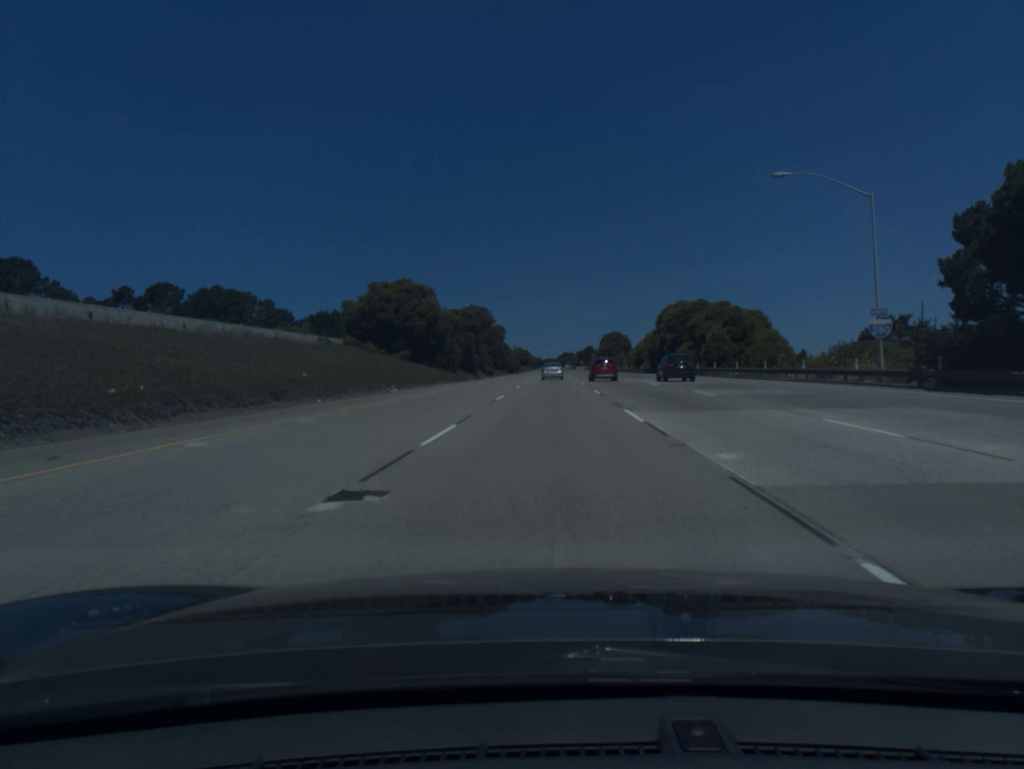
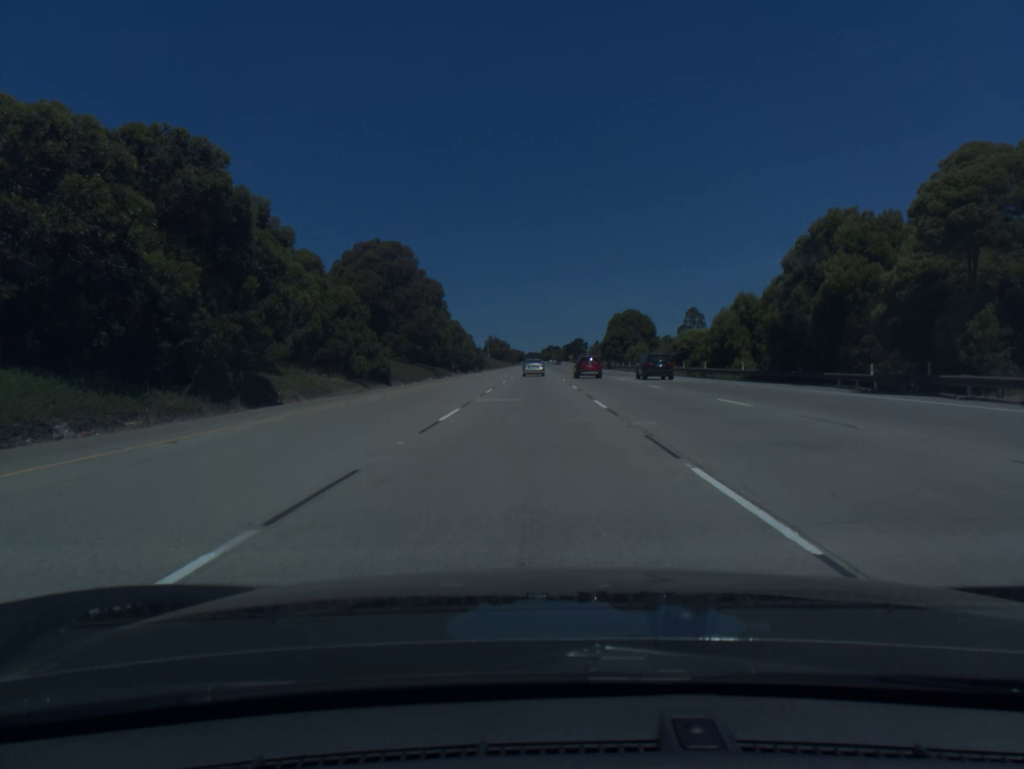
(+1.3, +68.7) m; +1°
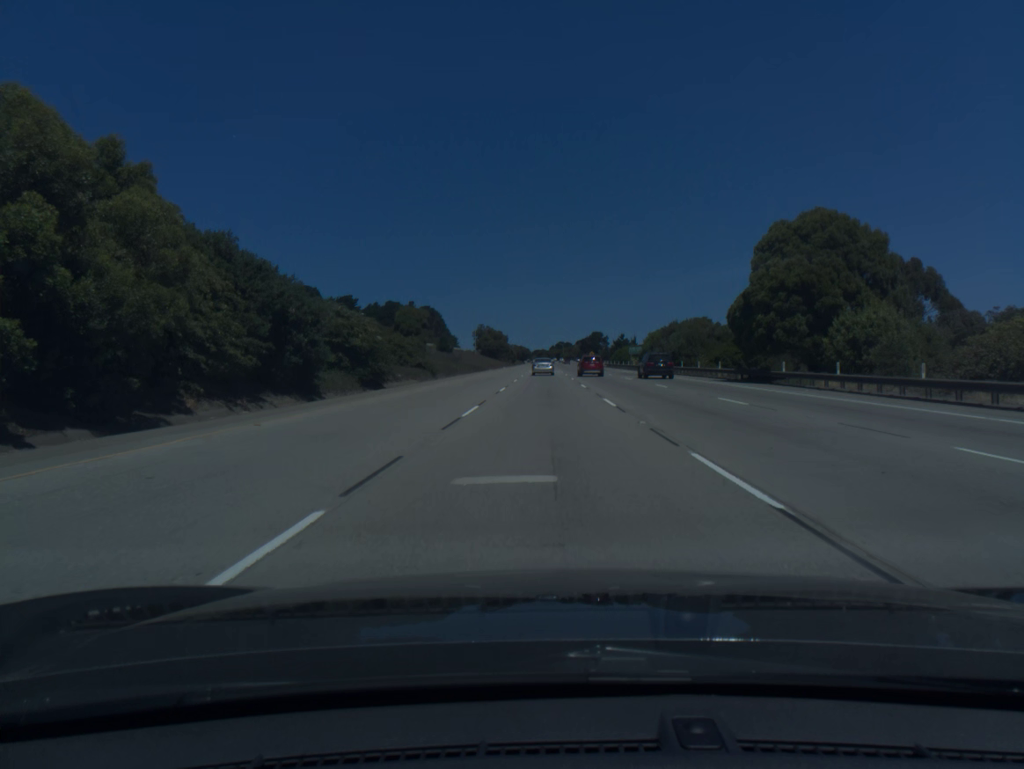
(-0.7, +86.1) m; -1°
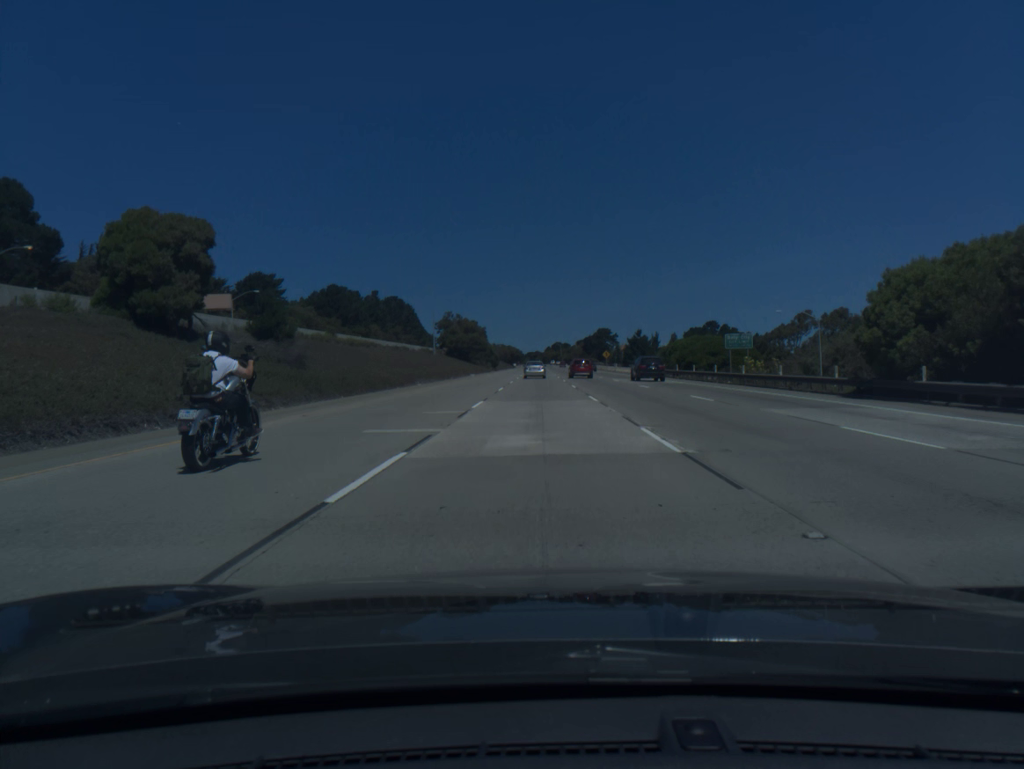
(+0.2, +69.3) m; 0°
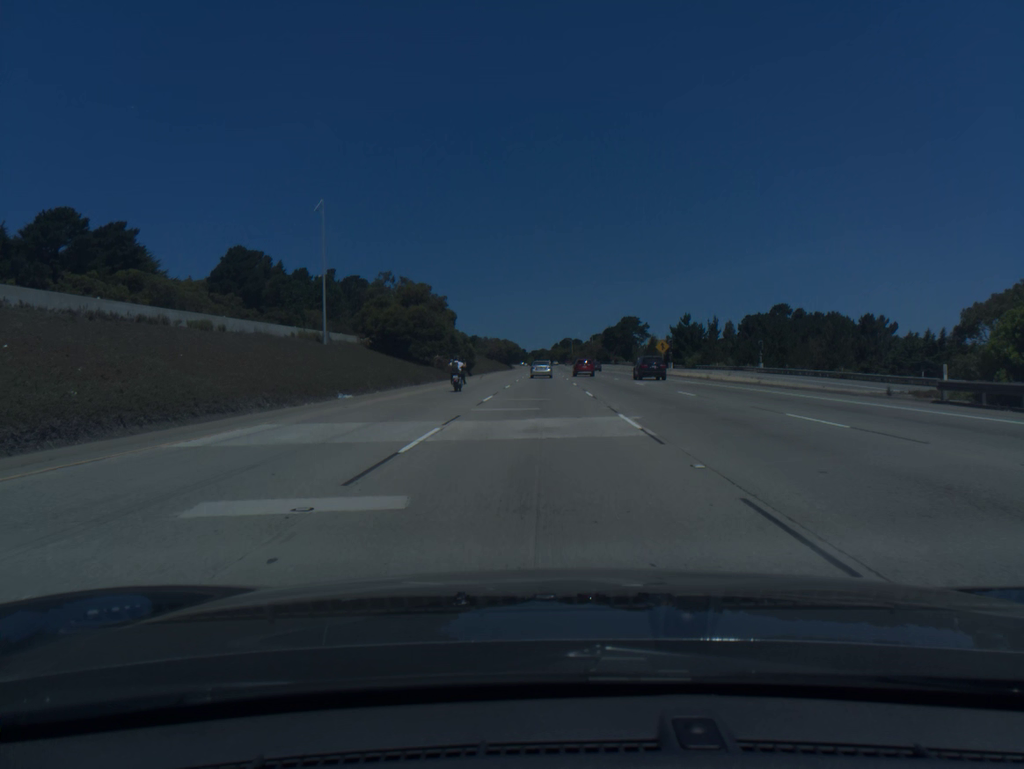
(-0.2, +69.3) m; 0°
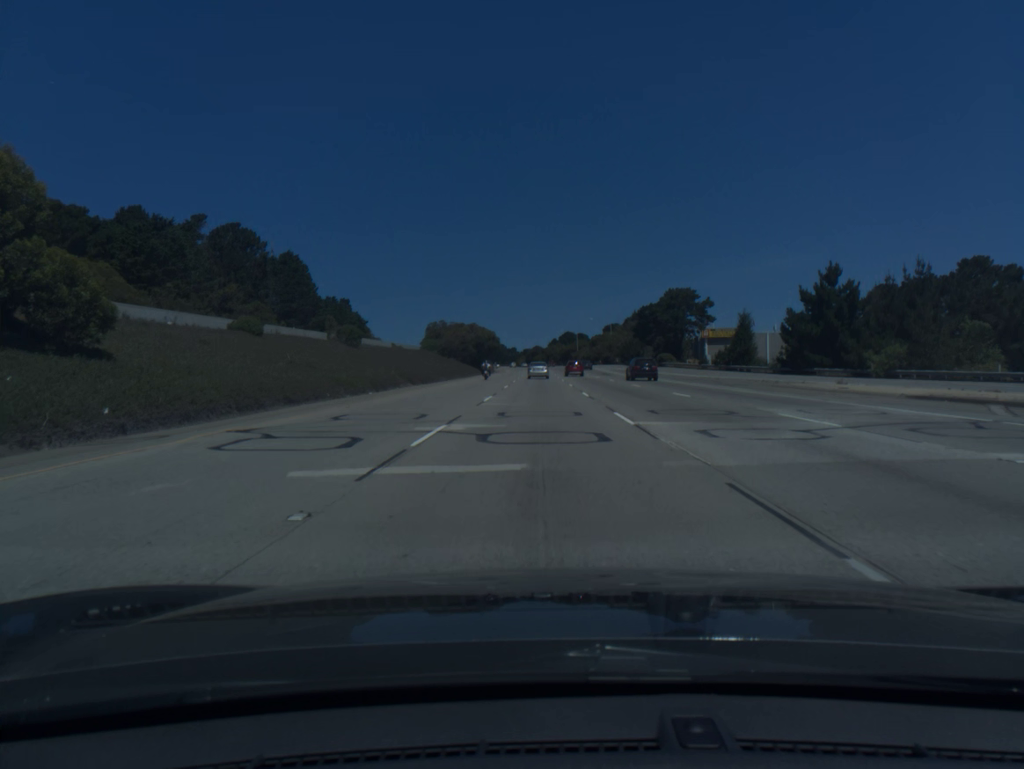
(+0.2, +86.8) m; 0°
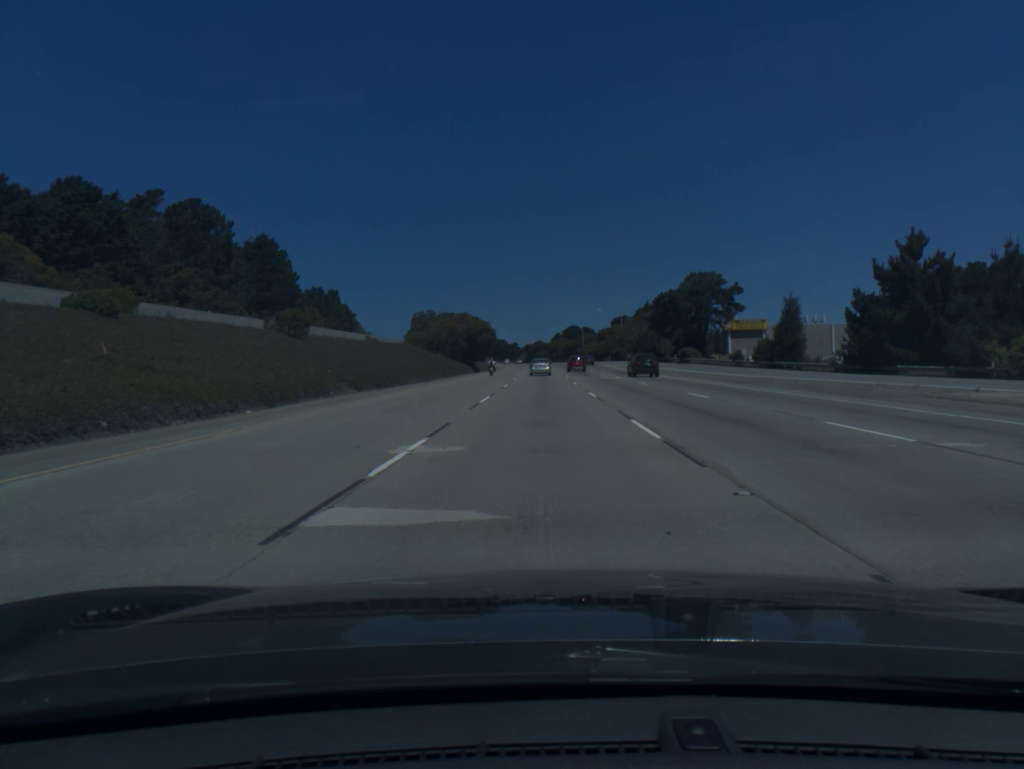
(0.0, +17.4) m; 0°
